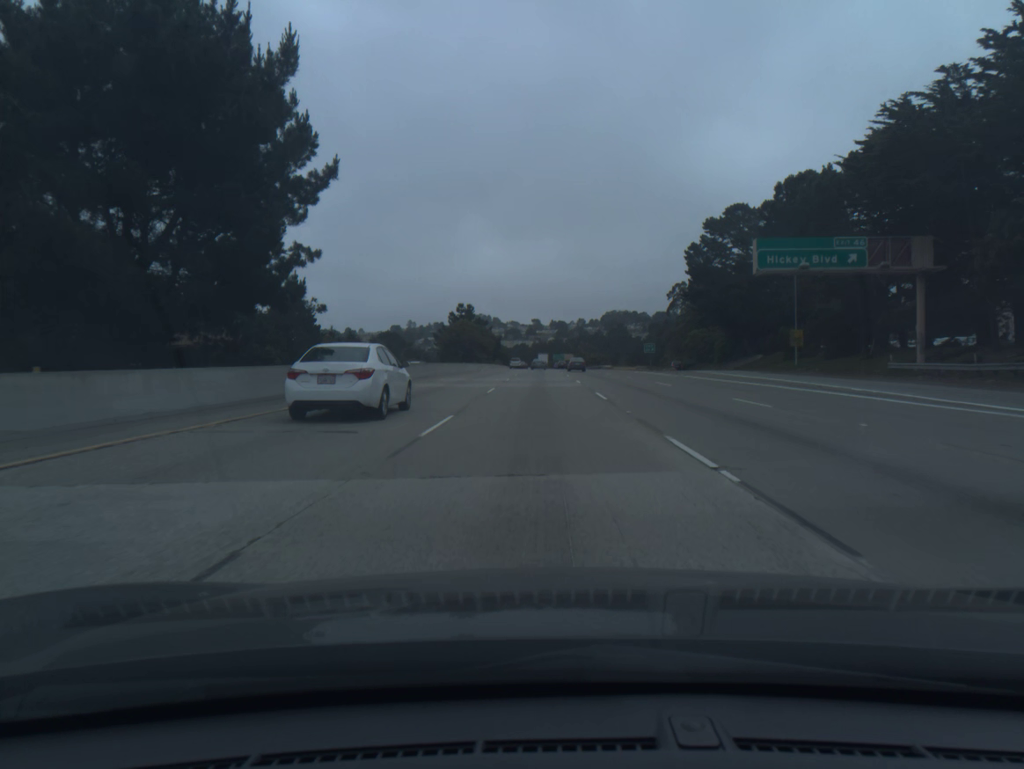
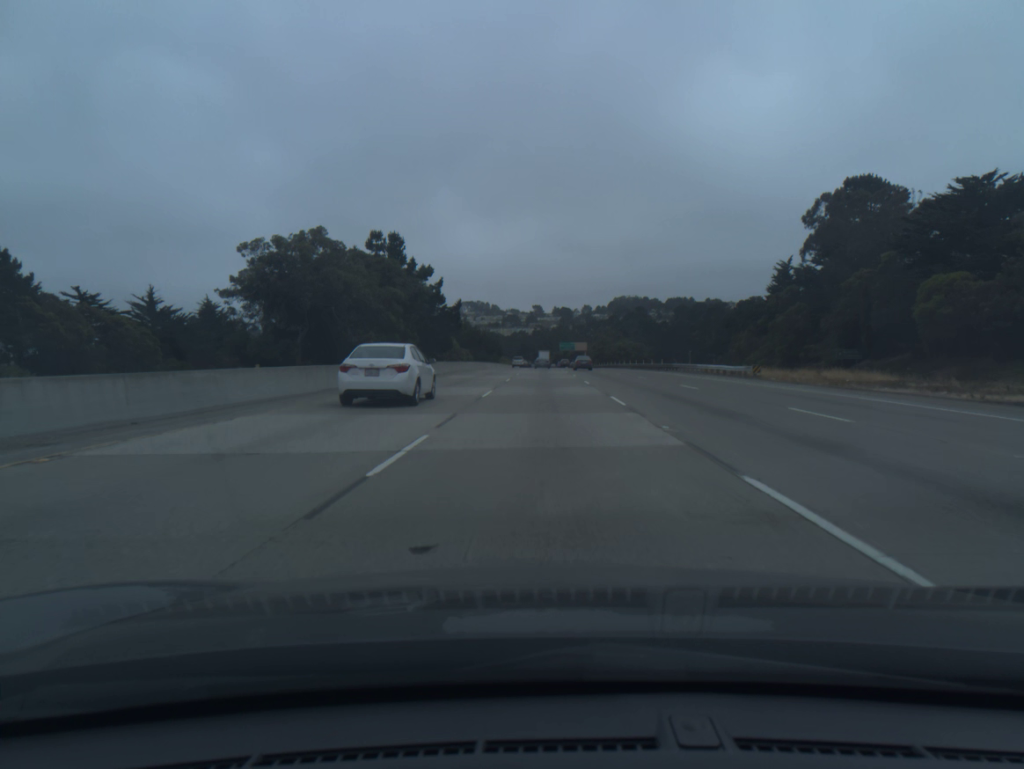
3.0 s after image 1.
(0.0, +92.2) m; 0°
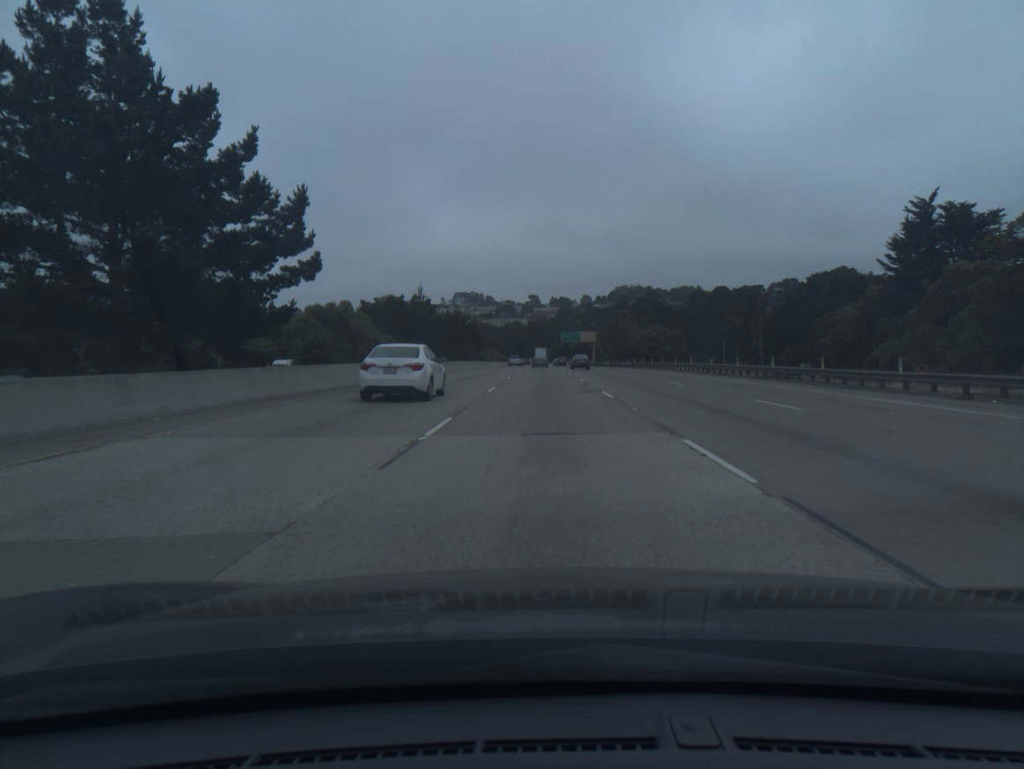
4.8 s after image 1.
(+0.1, +55.4) m; 0°
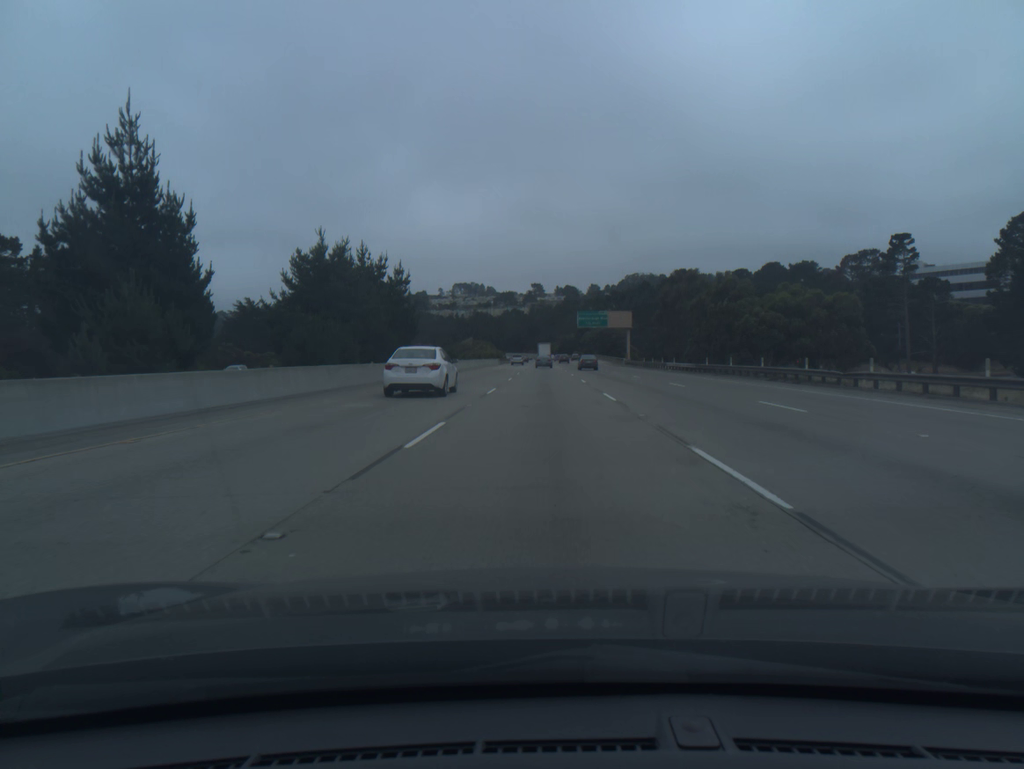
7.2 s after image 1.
(0.0, +74.0) m; 0°
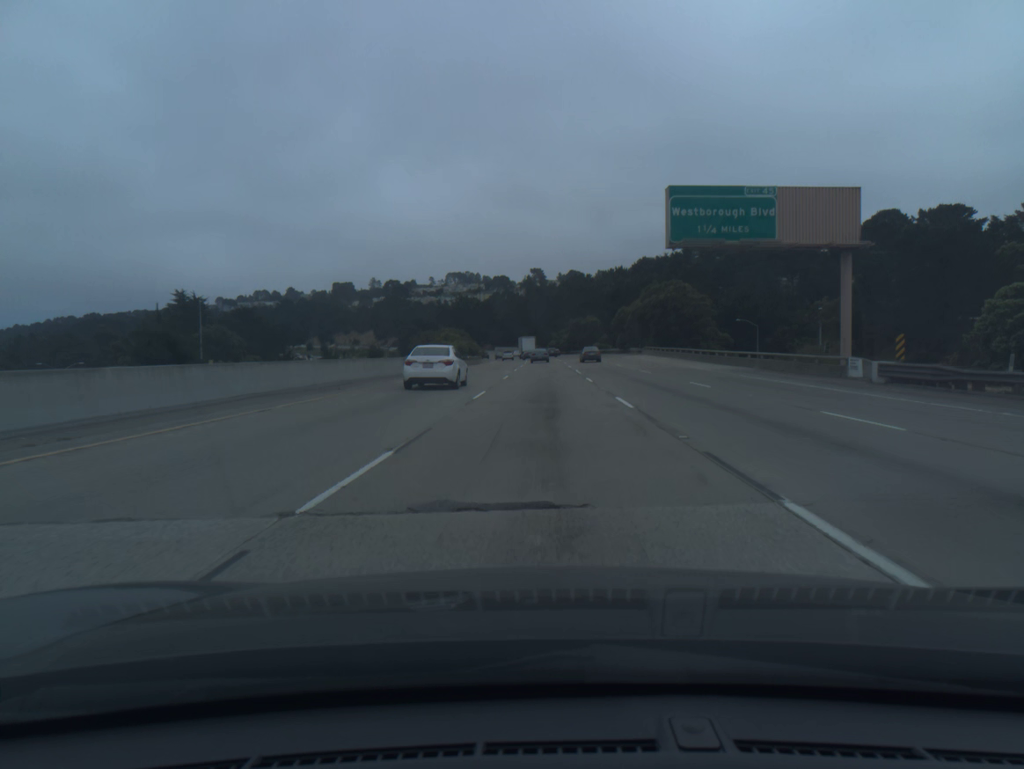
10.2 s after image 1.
(+0.1, +92.1) m; 0°
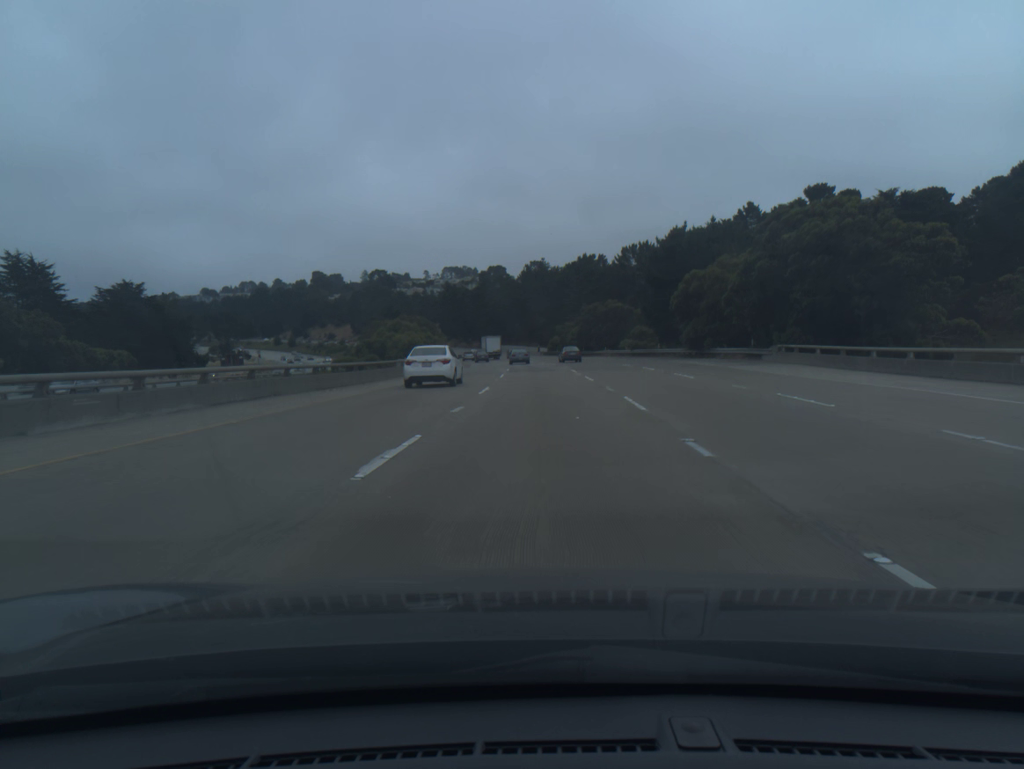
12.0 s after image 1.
(+0.1, +54.8) m; 0°
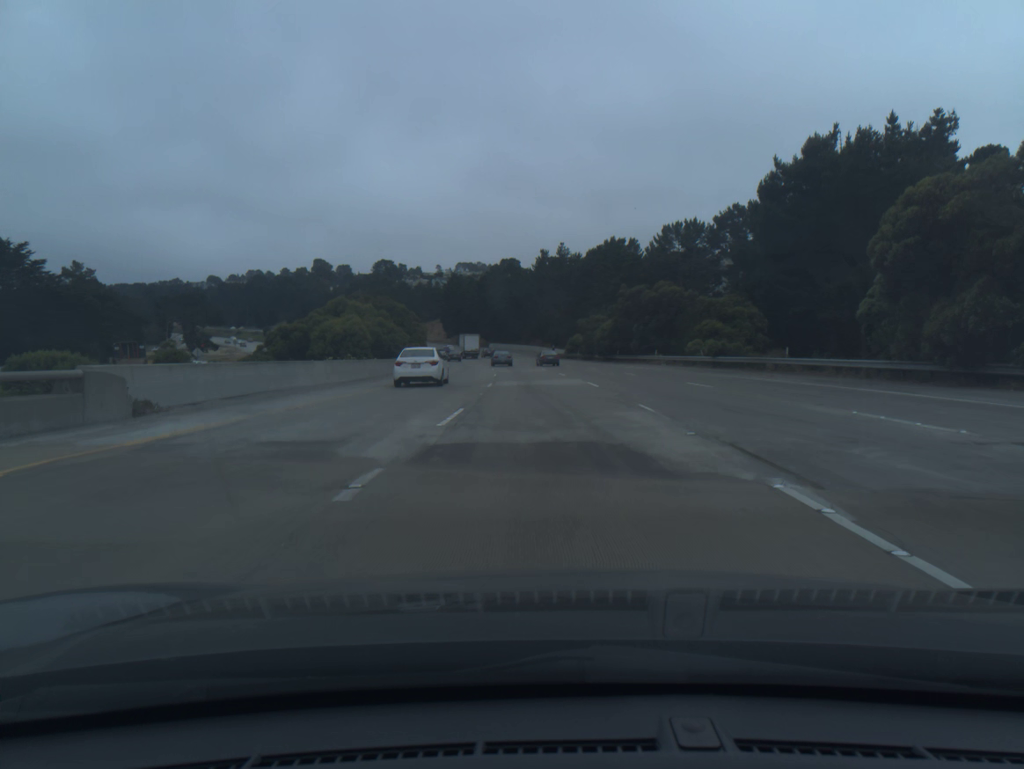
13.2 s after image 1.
(-0.3, +36.1) m; -1°
